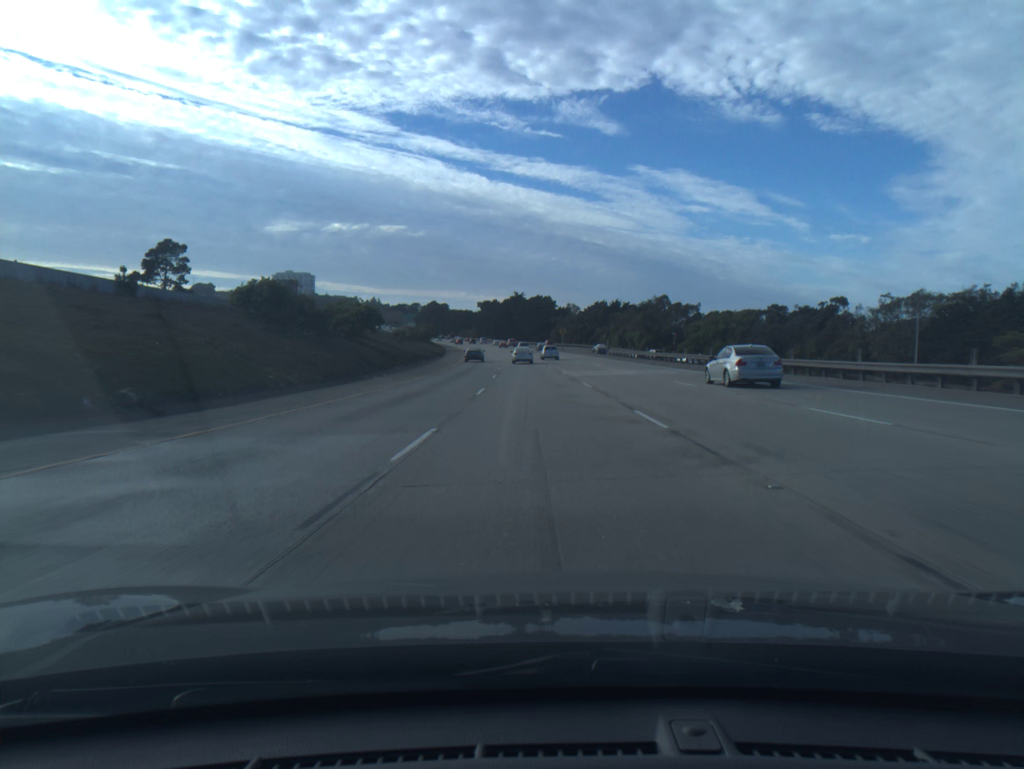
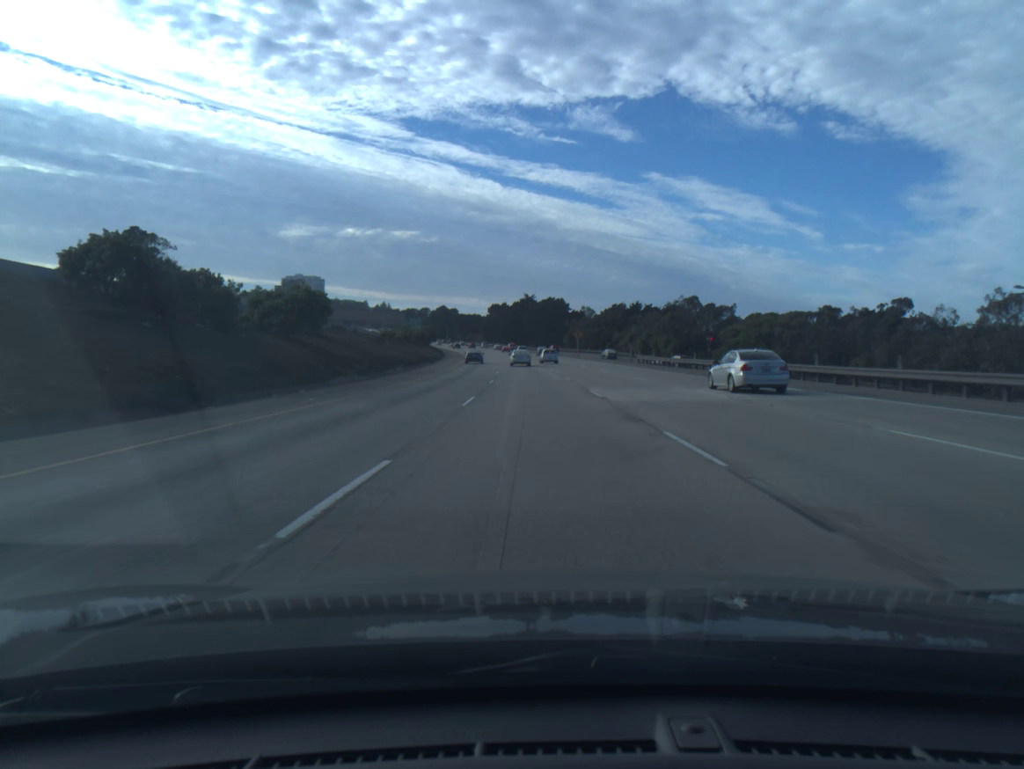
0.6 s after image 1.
(-0.1, +18.5) m; -1°
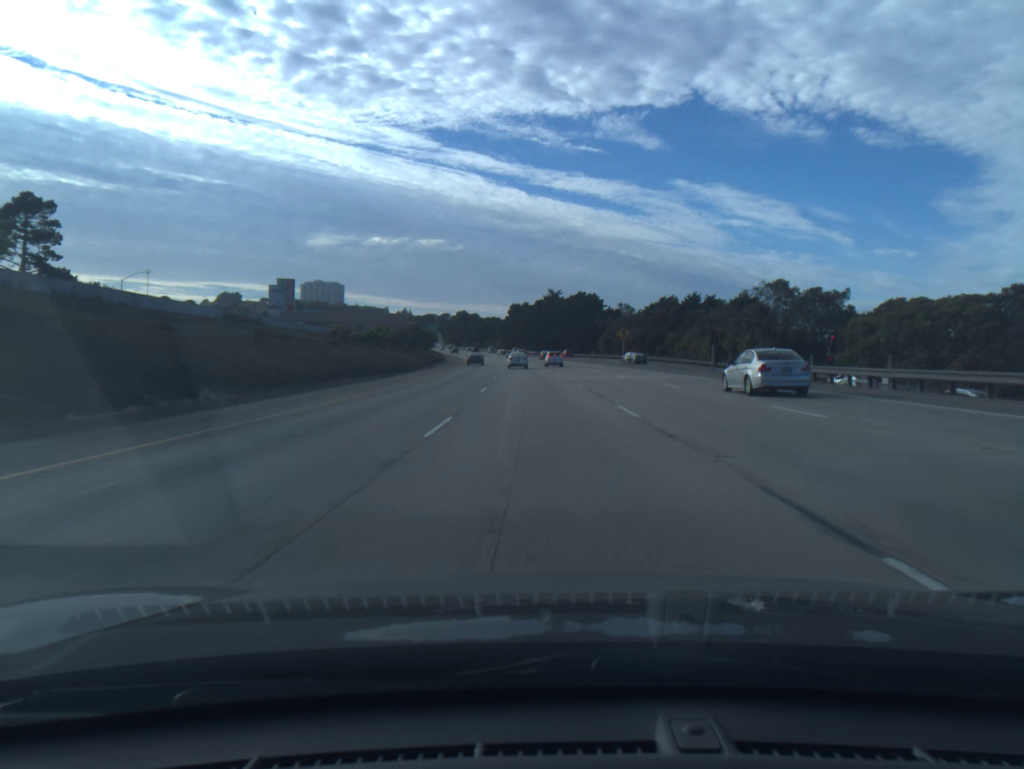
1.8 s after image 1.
(-0.6, +36.8) m; -2°
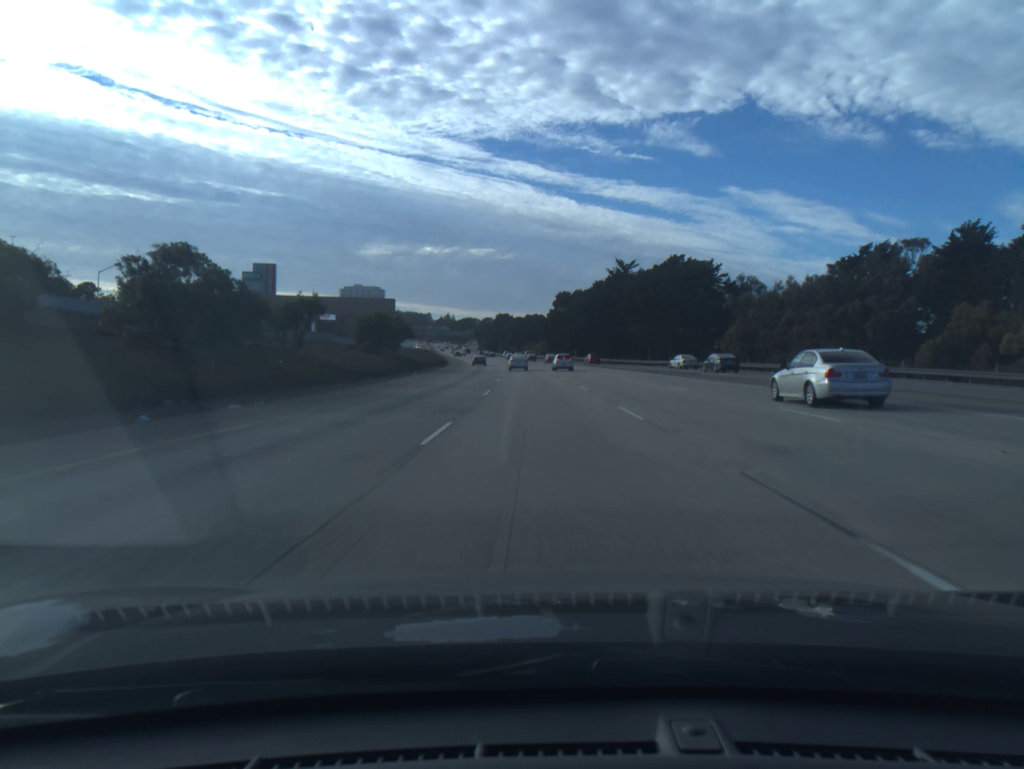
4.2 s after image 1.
(-2.3, +73.0) m; -4°
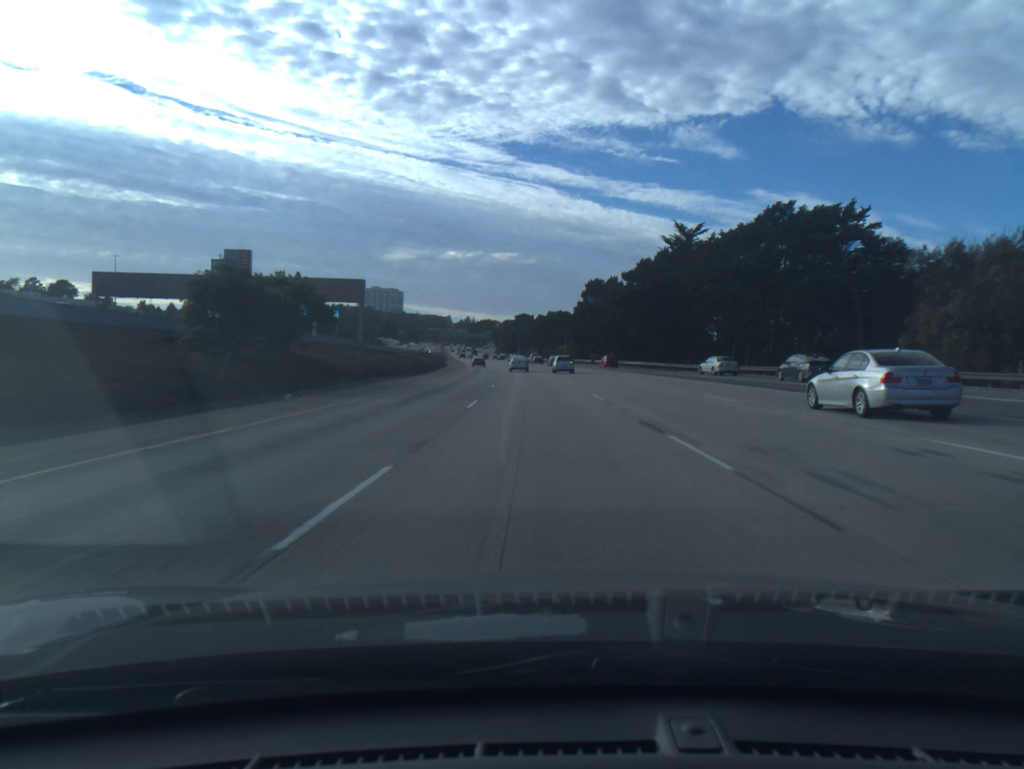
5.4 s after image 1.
(-0.5, +36.3) m; -2°
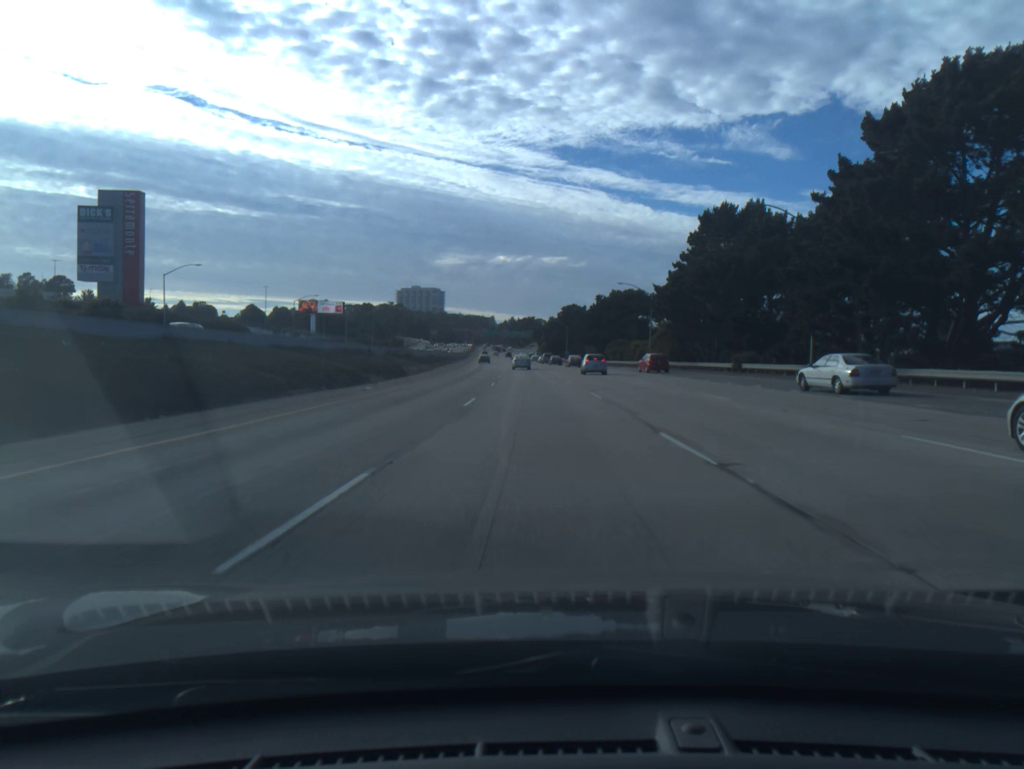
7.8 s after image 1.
(-2.0, +72.6) m; -3°
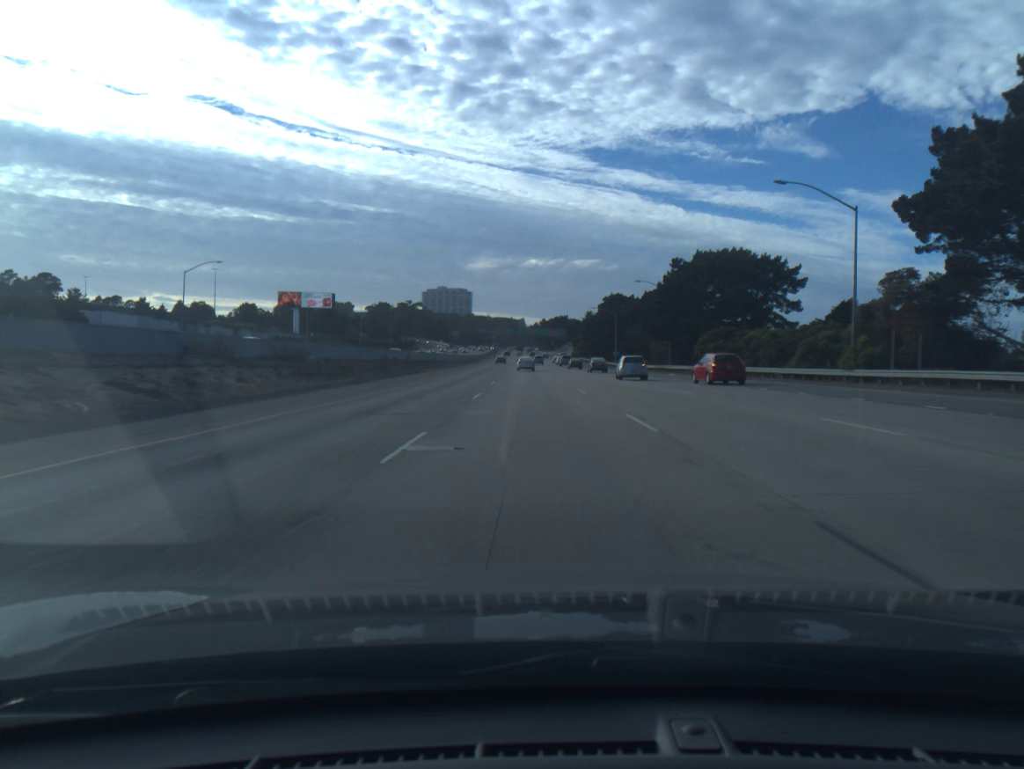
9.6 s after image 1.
(-1.1, +54.4) m; -2°
